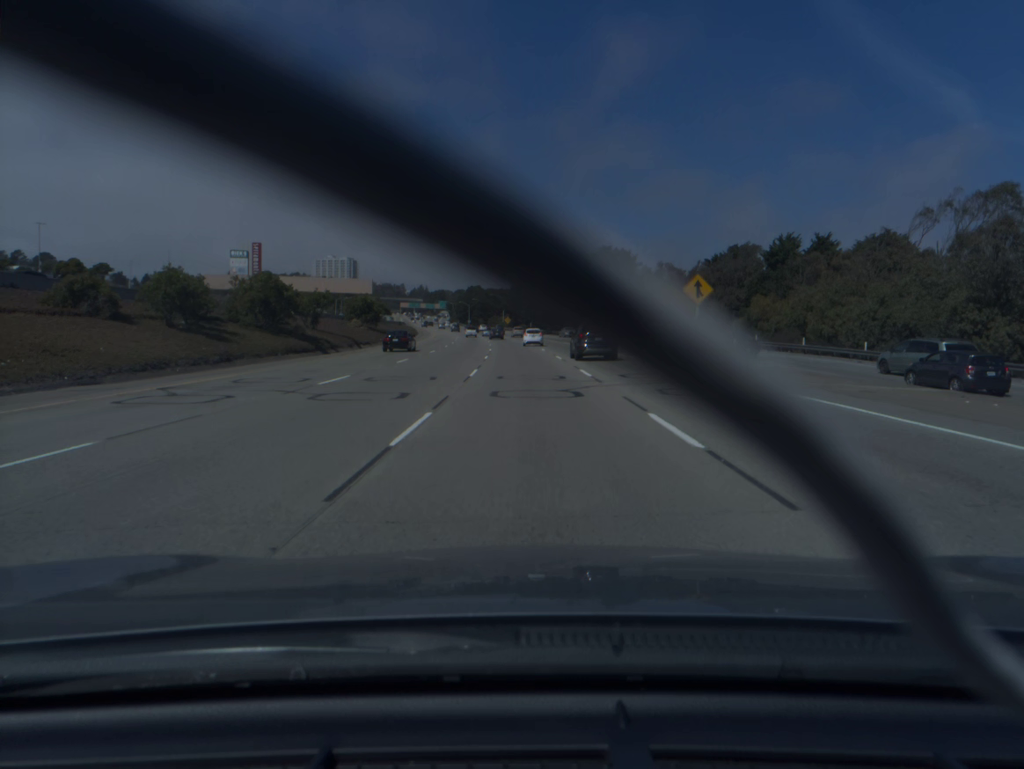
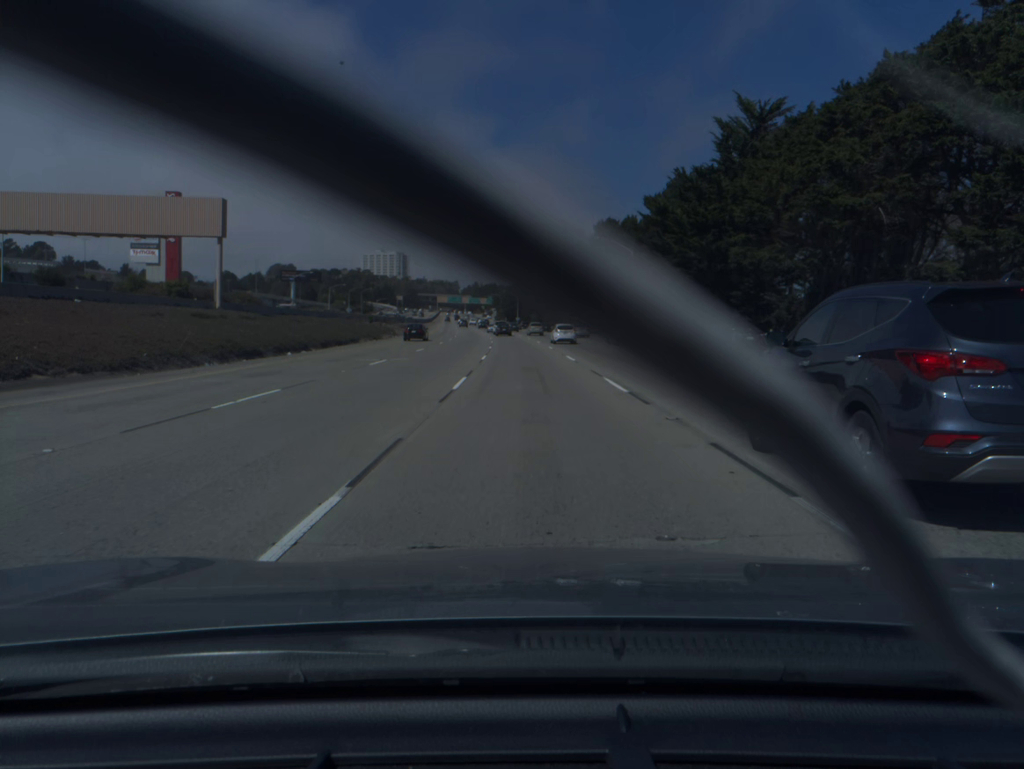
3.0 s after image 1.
(-3.8, +94.9) m; -4°
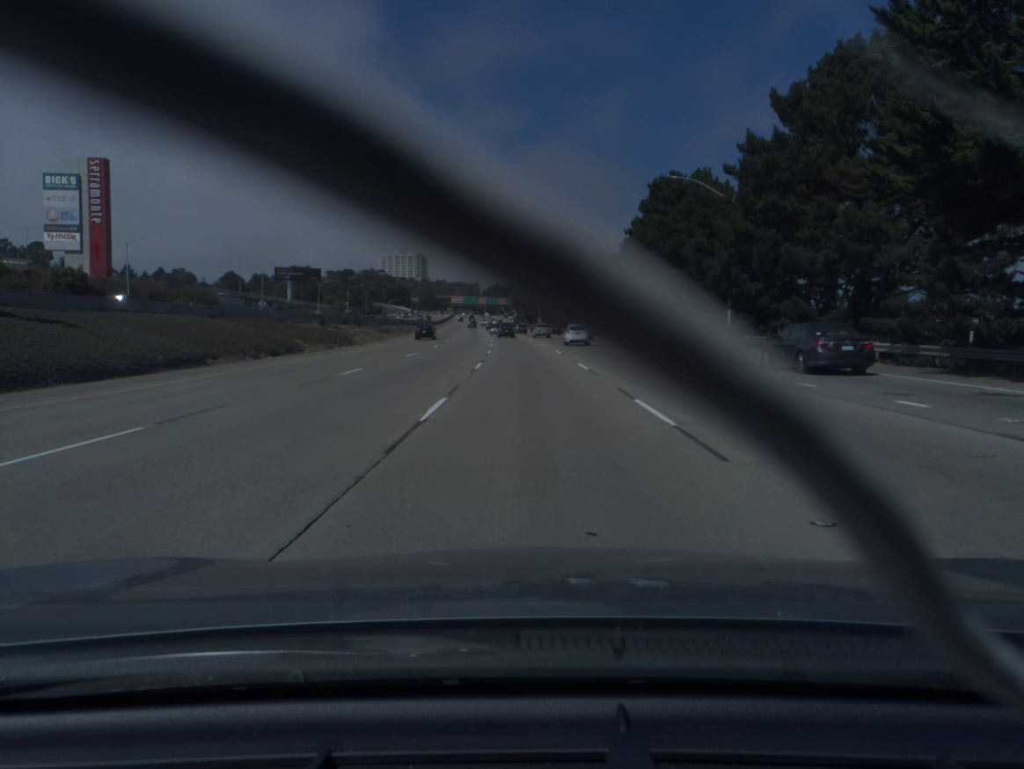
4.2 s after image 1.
(-0.5, +34.8) m; -2°
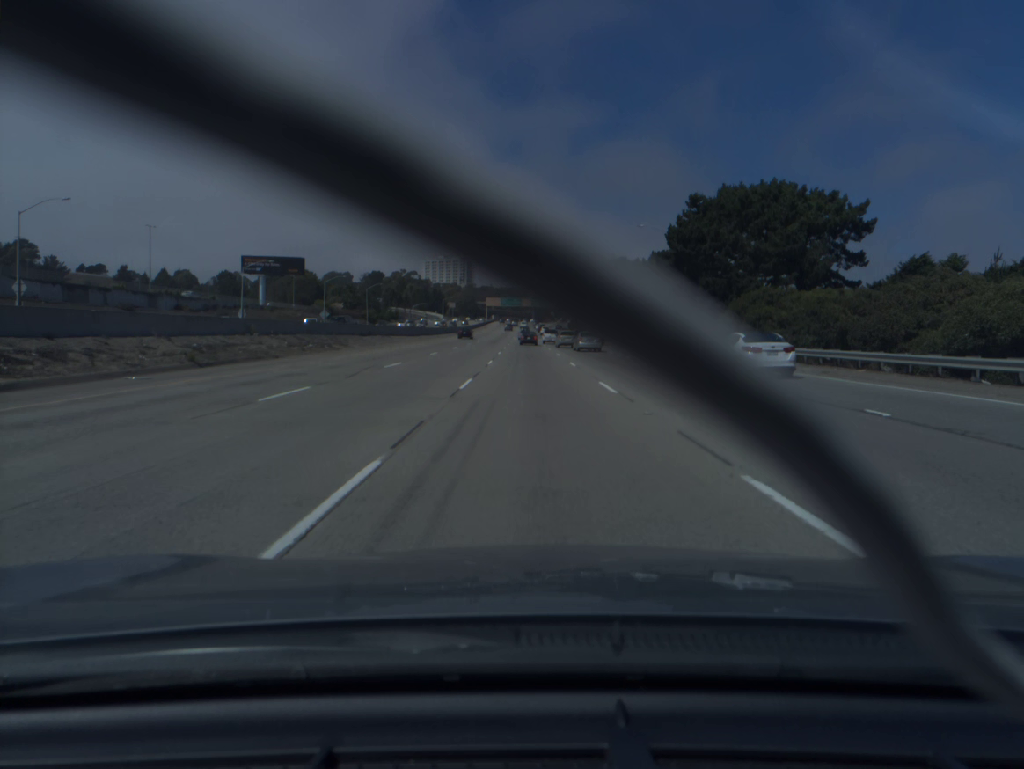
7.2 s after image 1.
(-2.6, +80.4) m; -4°
